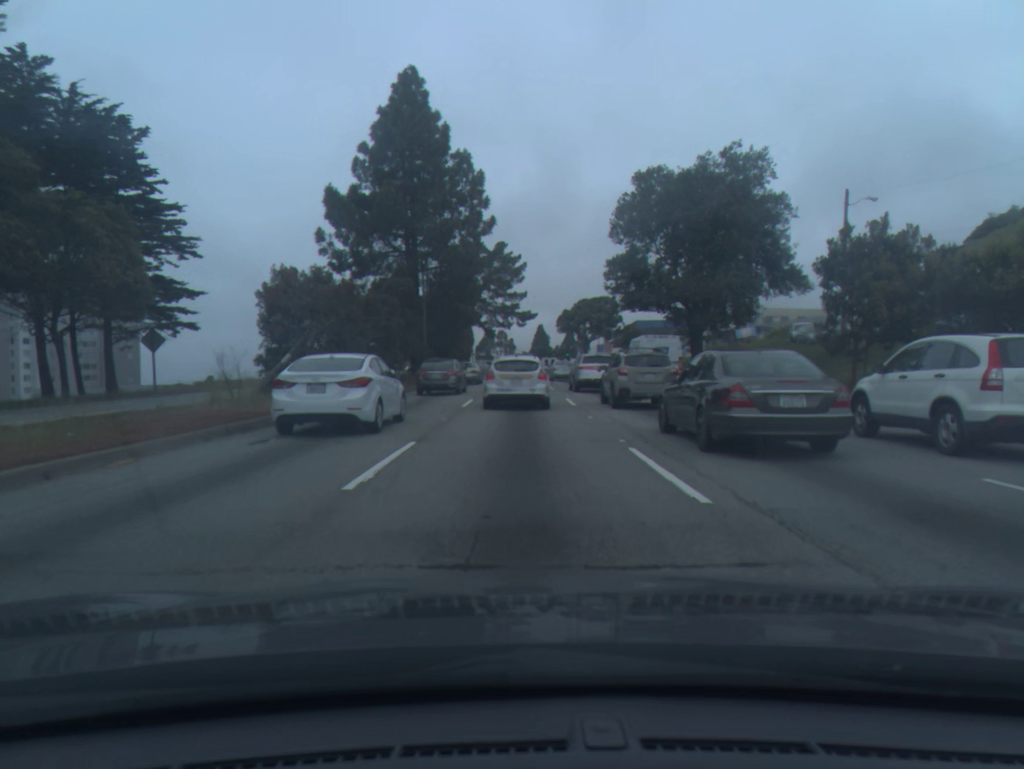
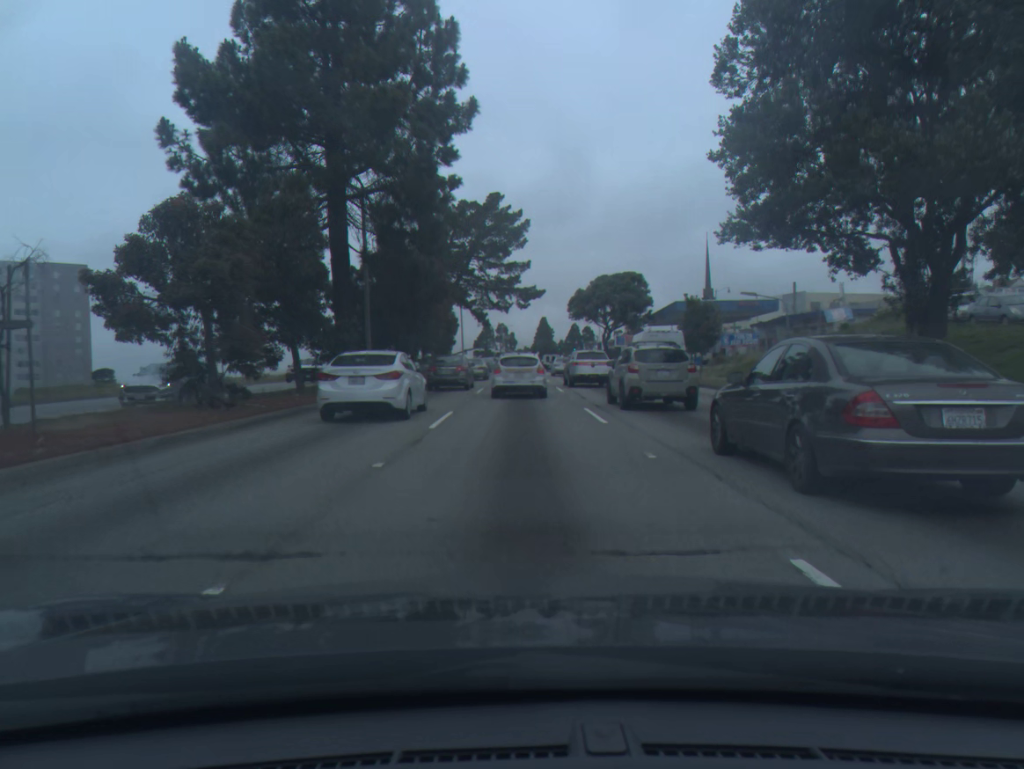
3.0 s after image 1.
(-0.1, +22.1) m; -1°
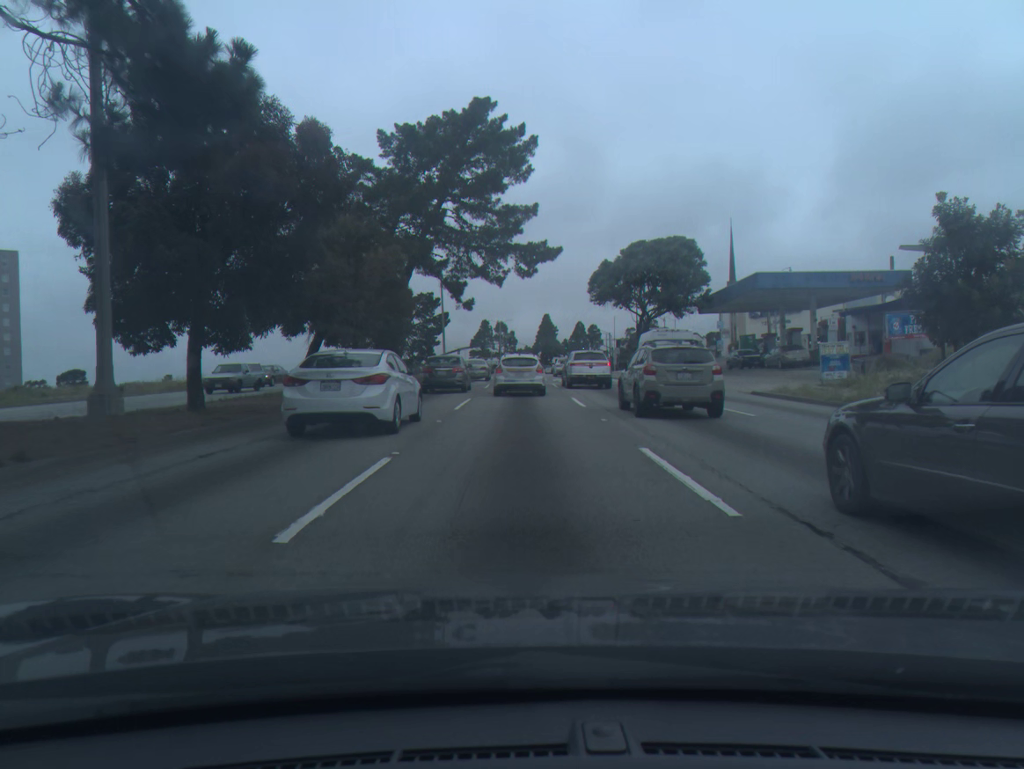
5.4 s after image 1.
(0.0, +23.4) m; 0°
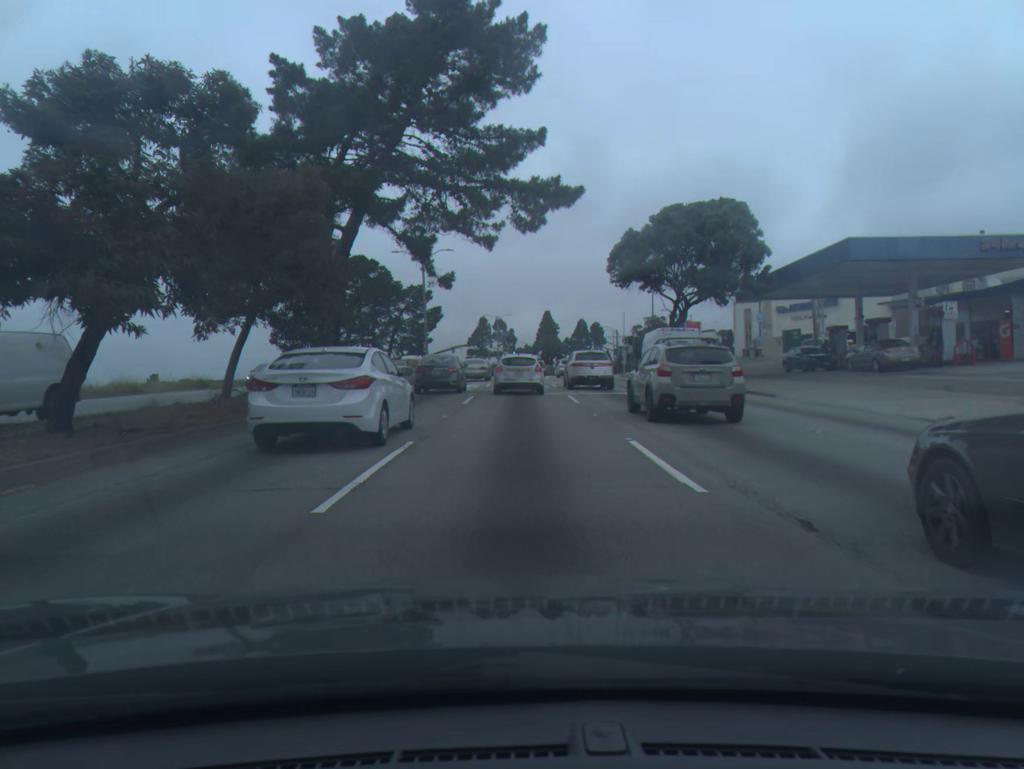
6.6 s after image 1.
(0.0, +13.1) m; 0°
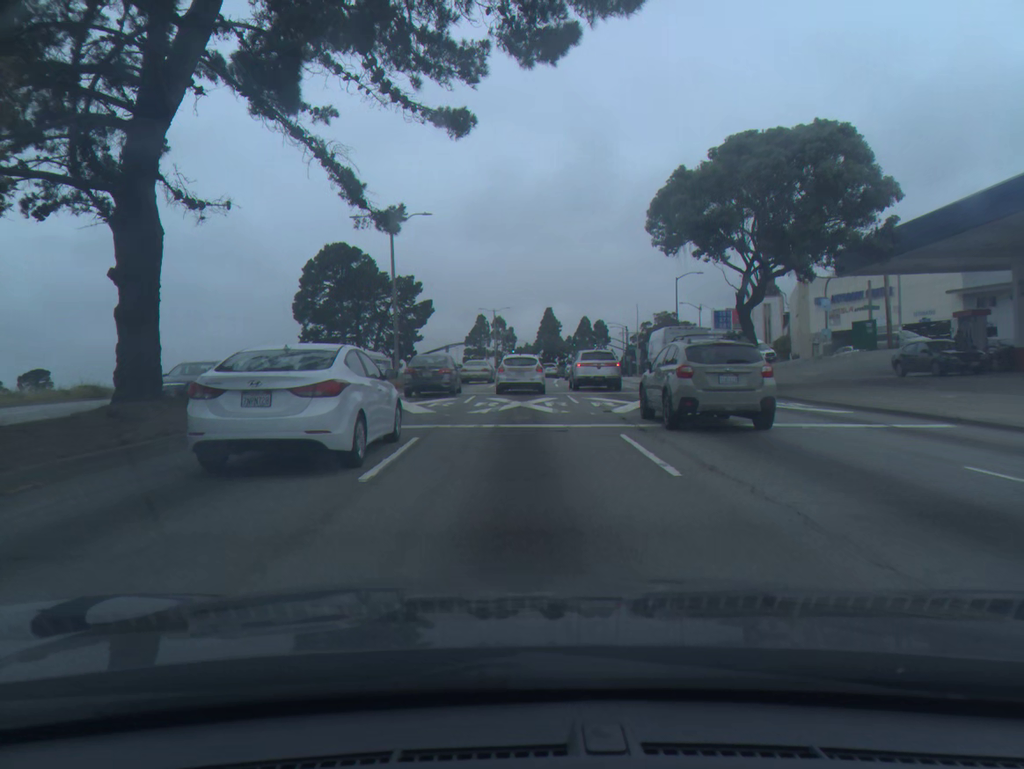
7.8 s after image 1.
(0.0, +14.0) m; 0°
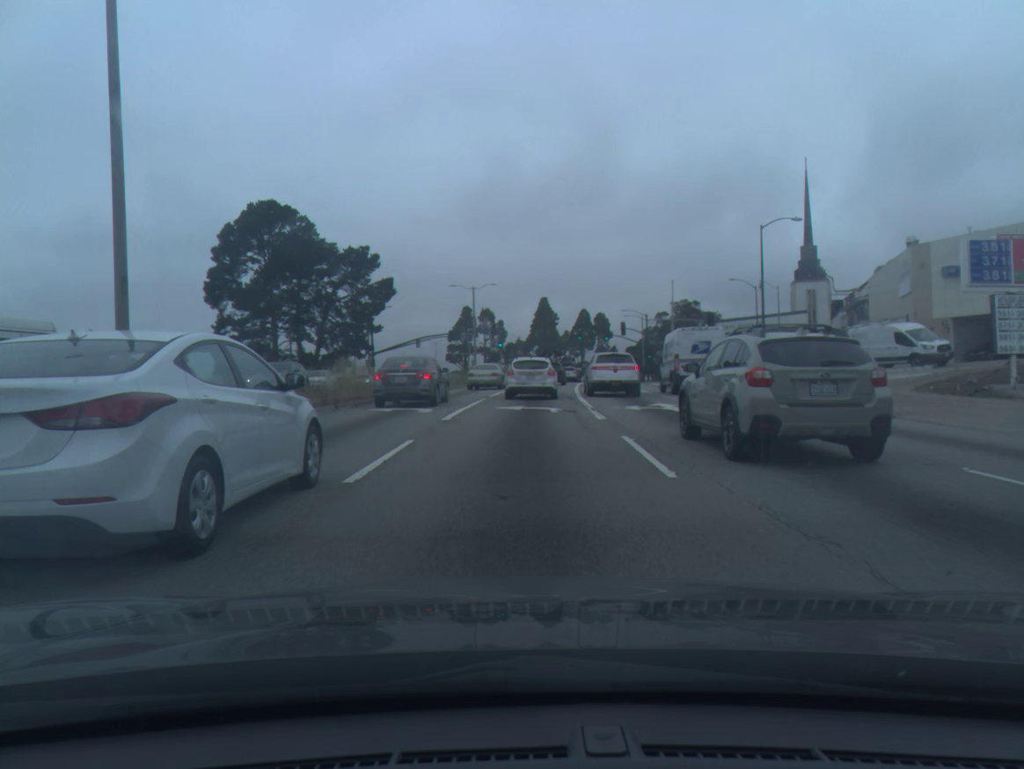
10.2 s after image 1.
(+0.1, +29.4) m; +1°
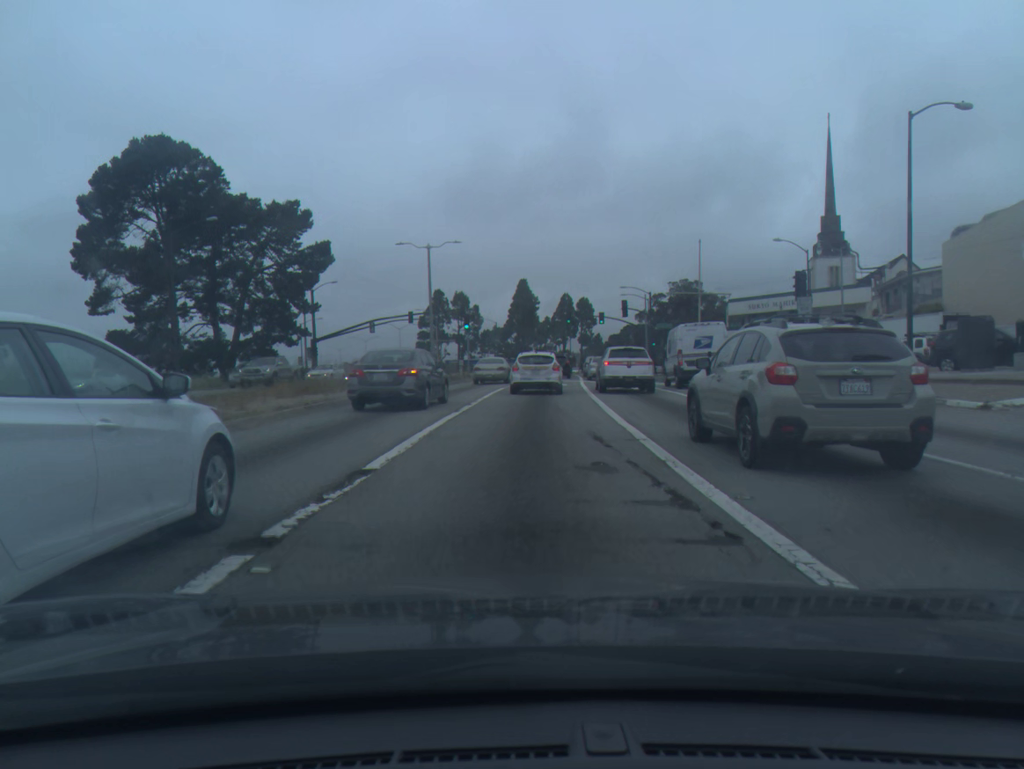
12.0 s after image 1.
(+0.2, +21.1) m; +2°
